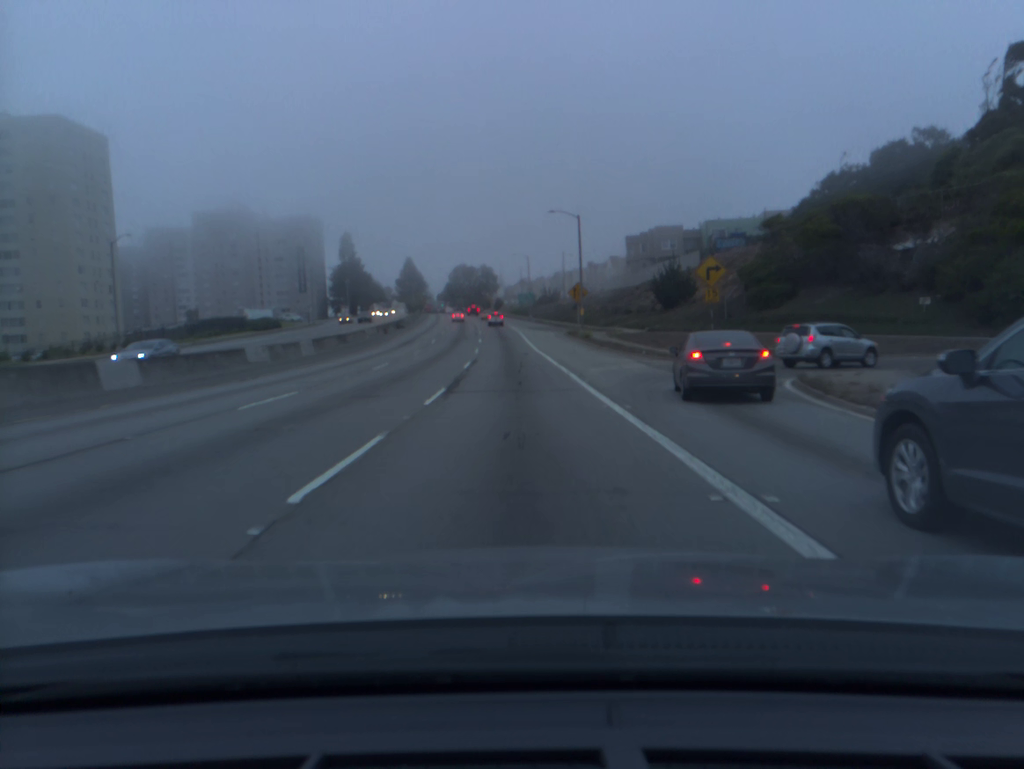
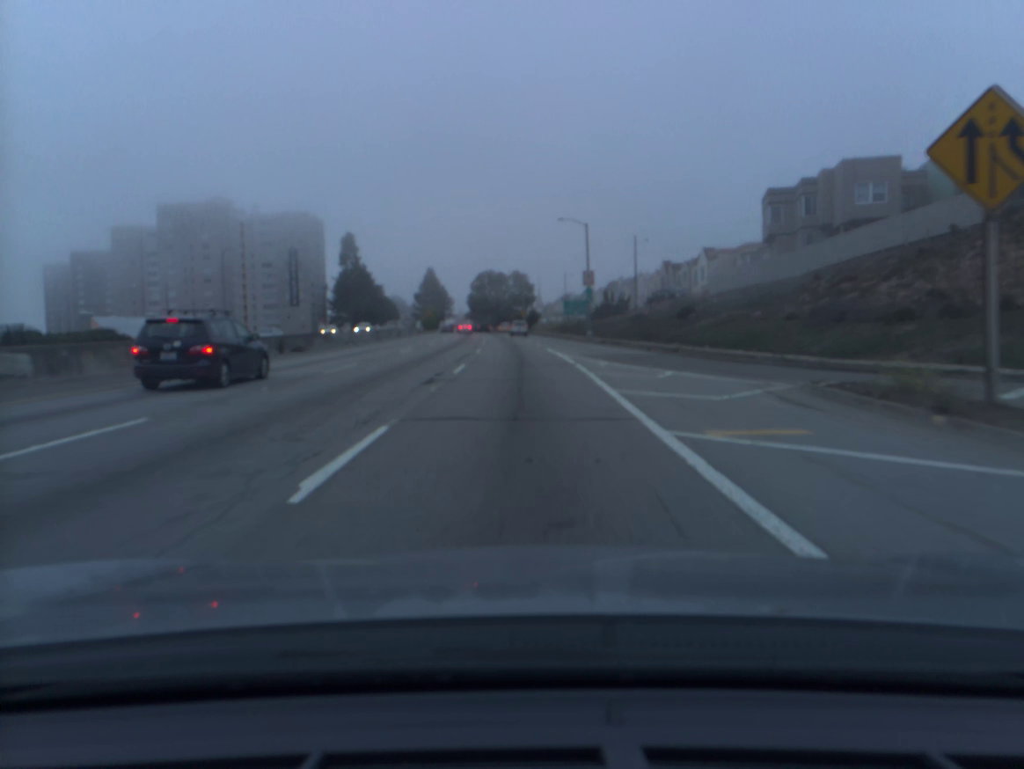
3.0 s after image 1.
(-1.2, +53.1) m; -3°
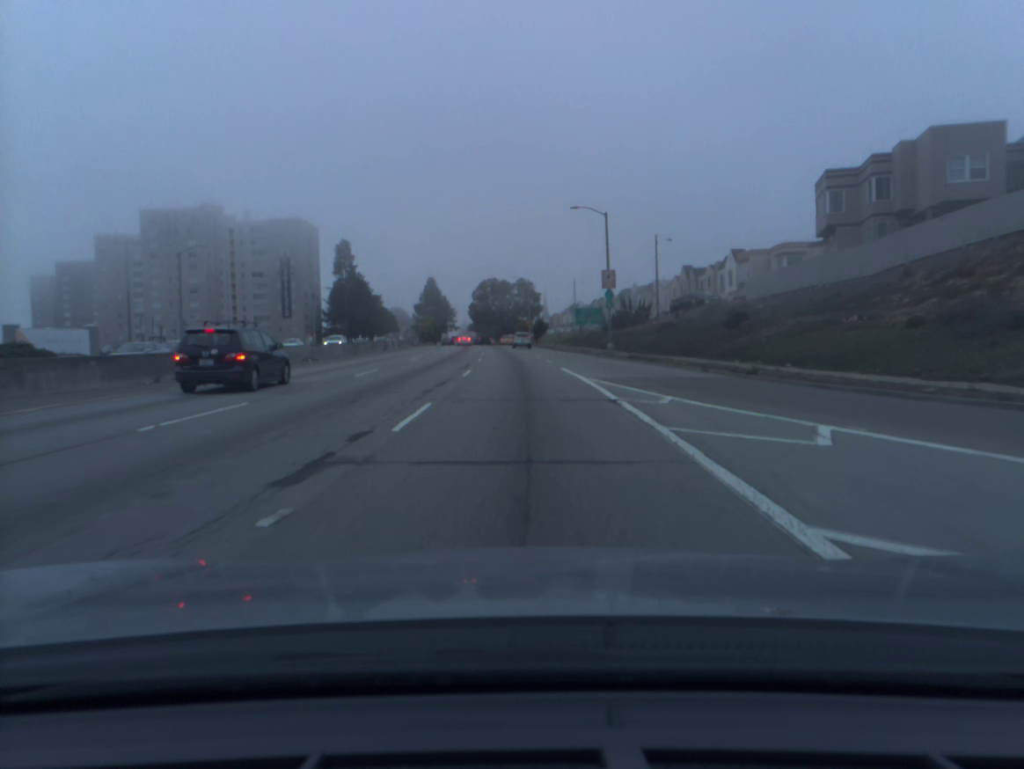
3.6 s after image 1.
(0.0, +10.8) m; 0°
